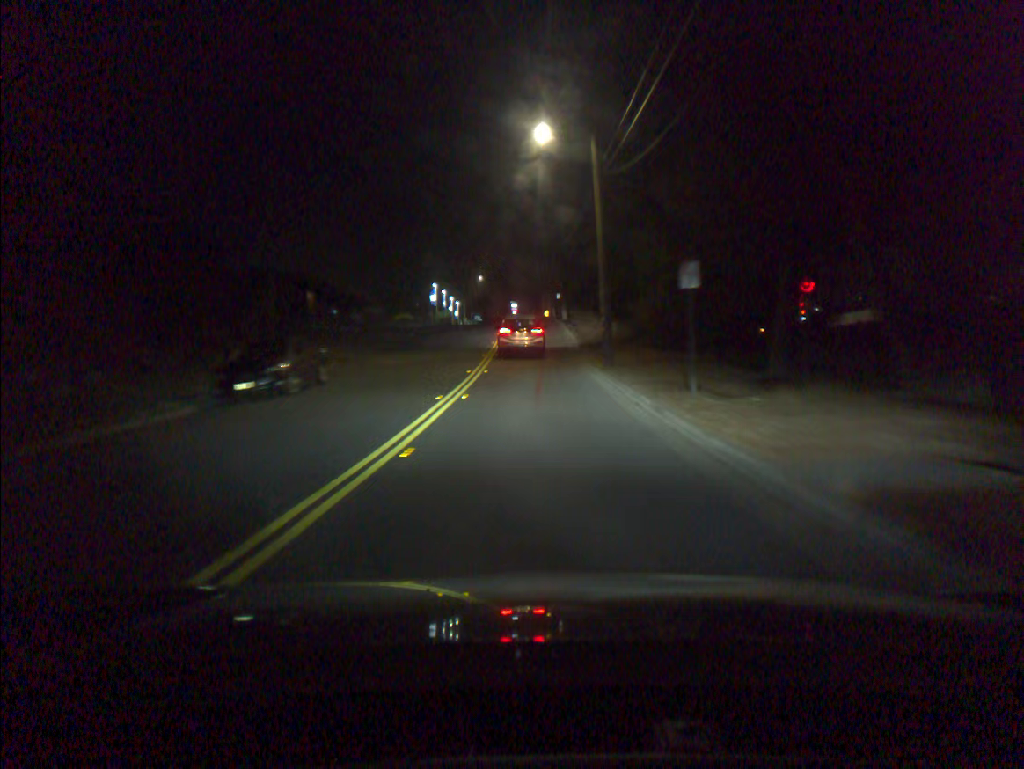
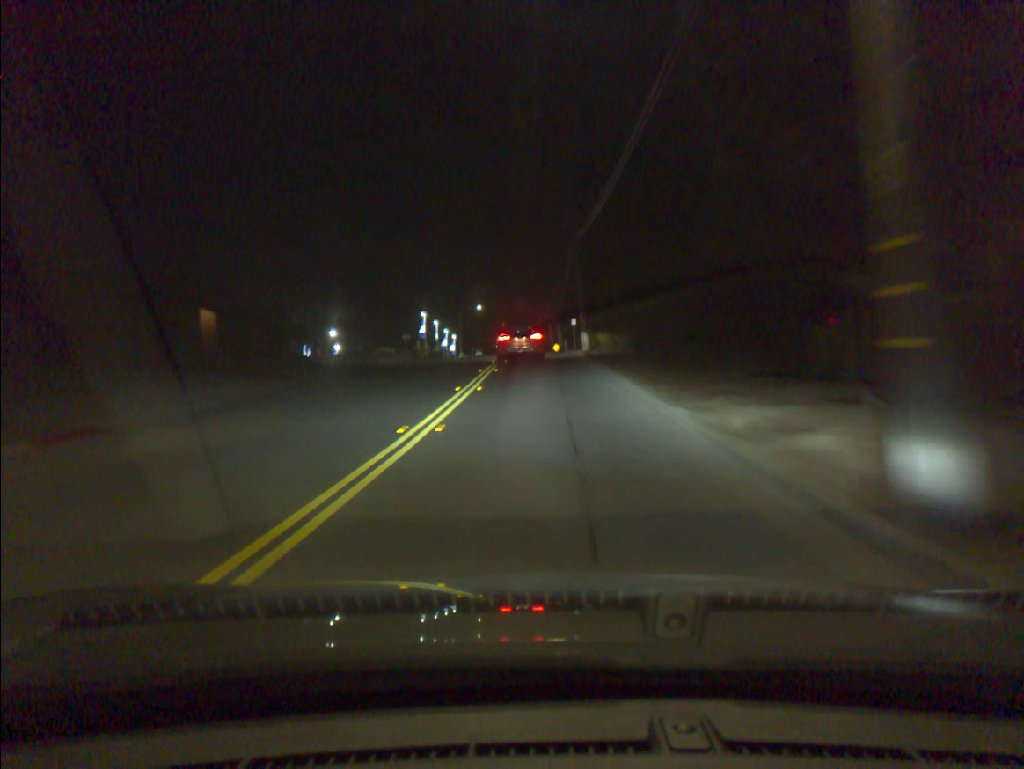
(-0.1, +19.5) m; -1°
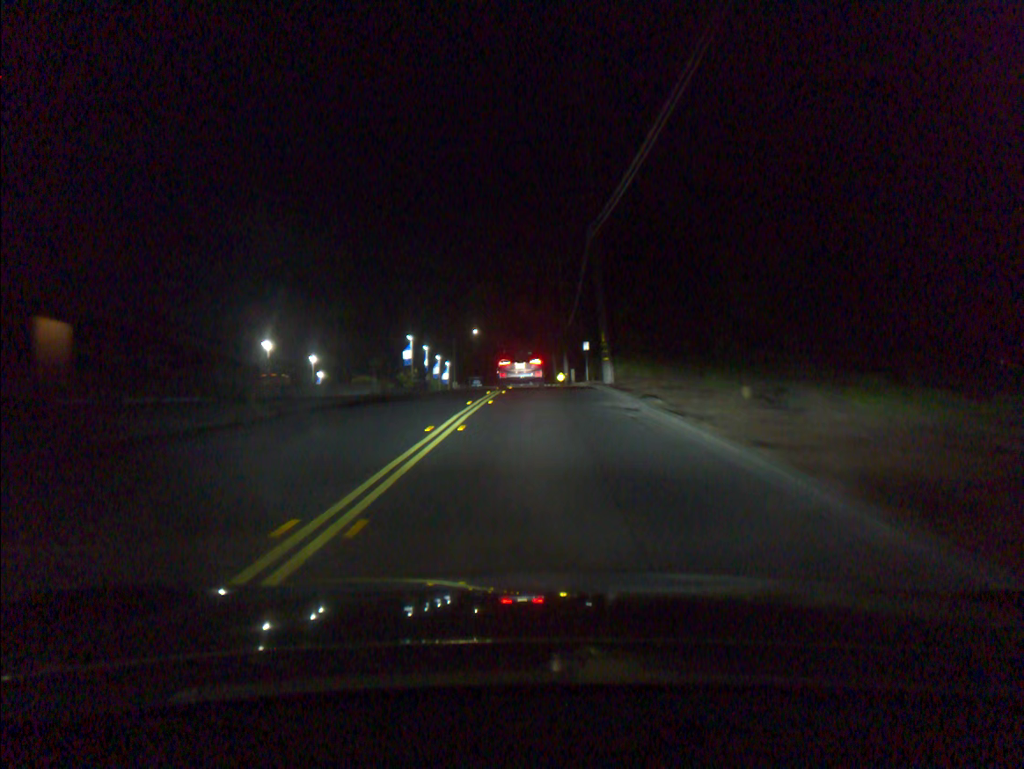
(0.0, +12.4) m; 0°
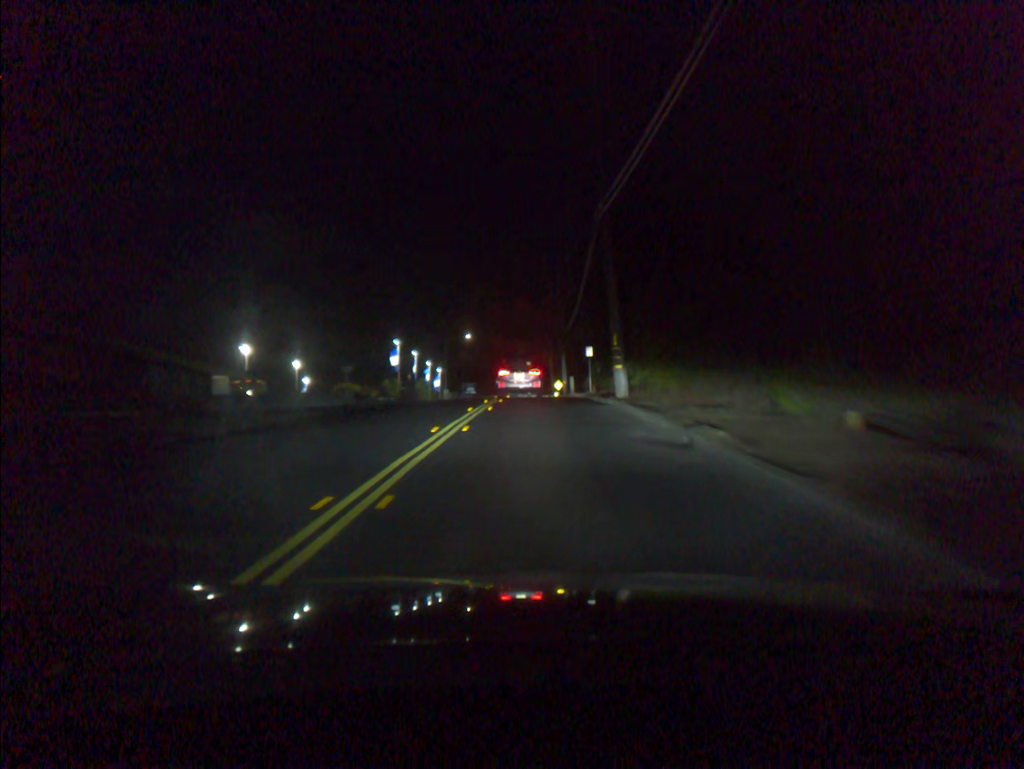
(0.0, +6.0) m; 0°
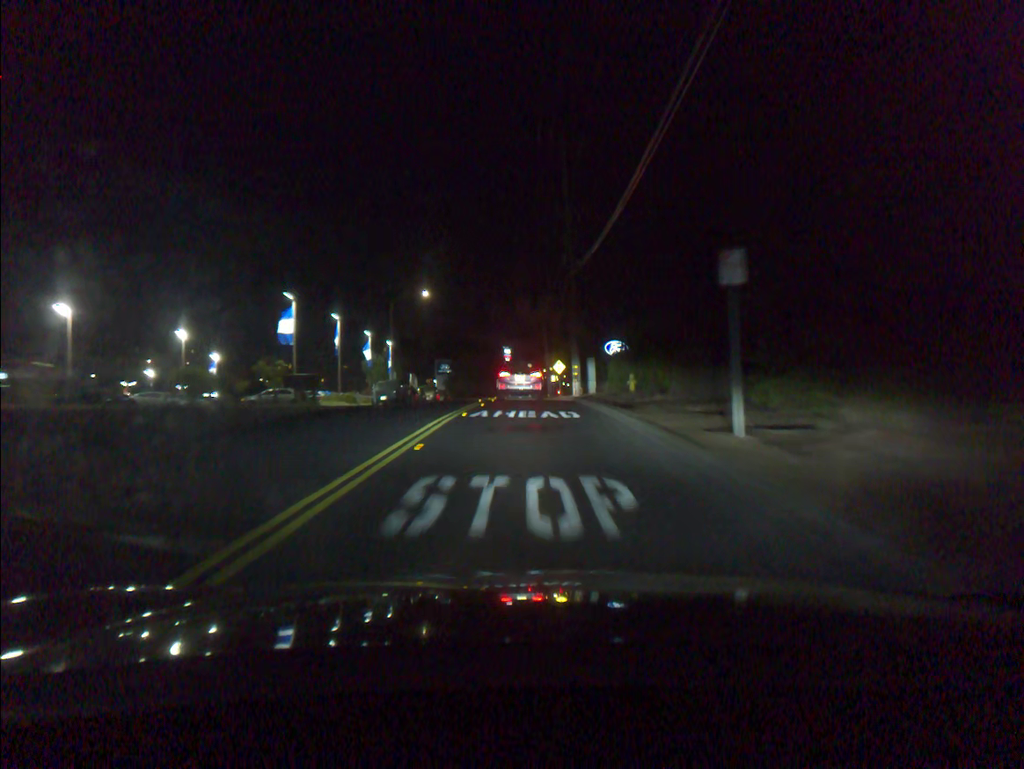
(+0.3, +31.6) m; +1°
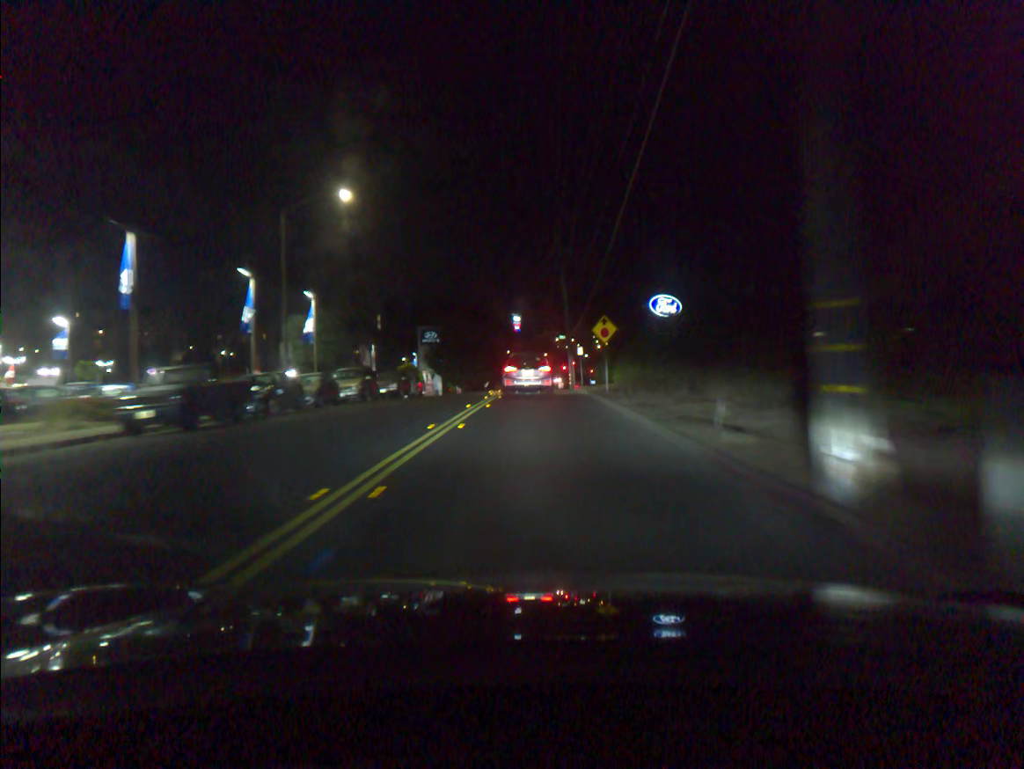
(-0.3, +32.5) m; -1°
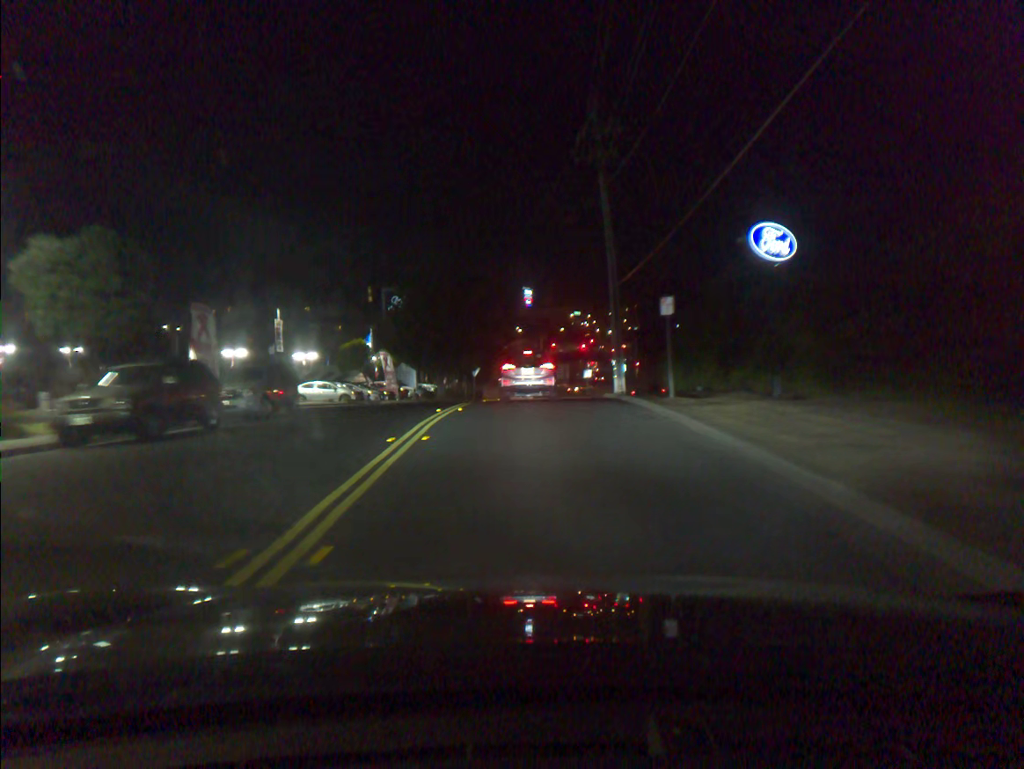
(-0.1, +31.0) m; -1°
